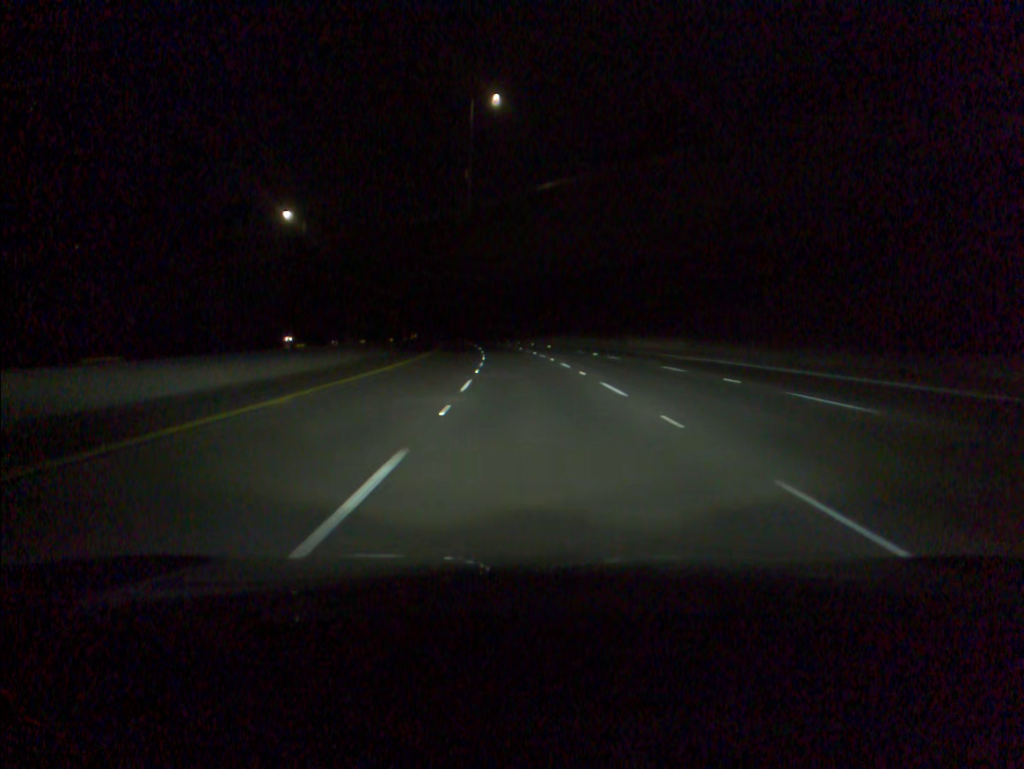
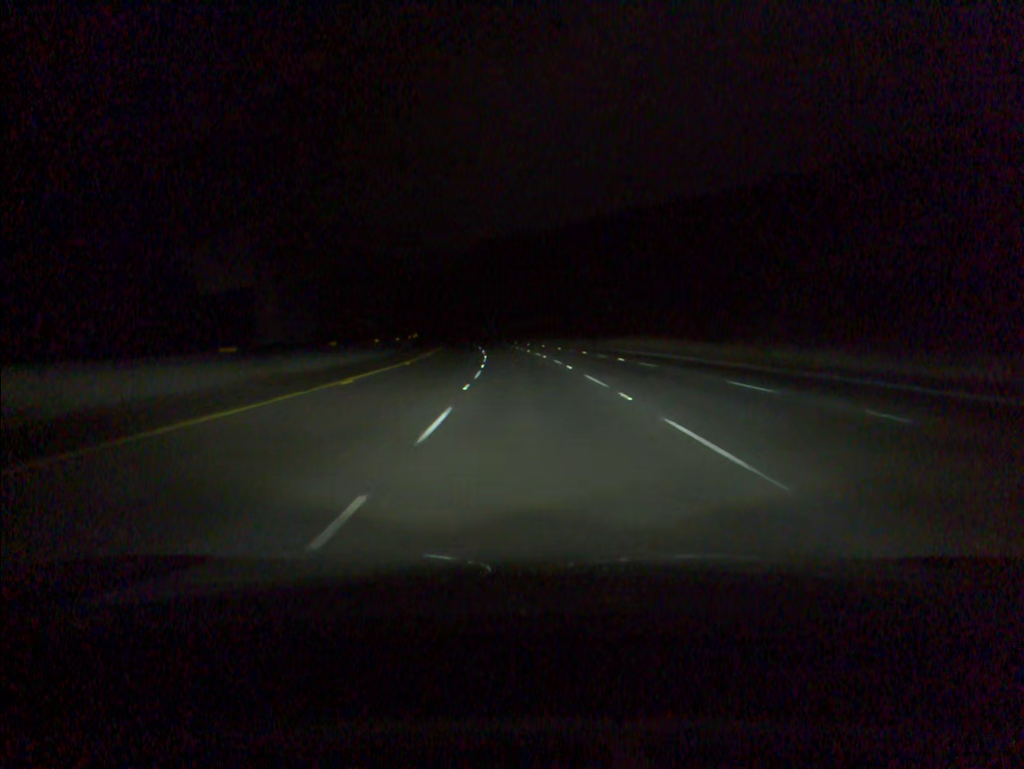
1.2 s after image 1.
(-0.9, +38.2) m; -3°
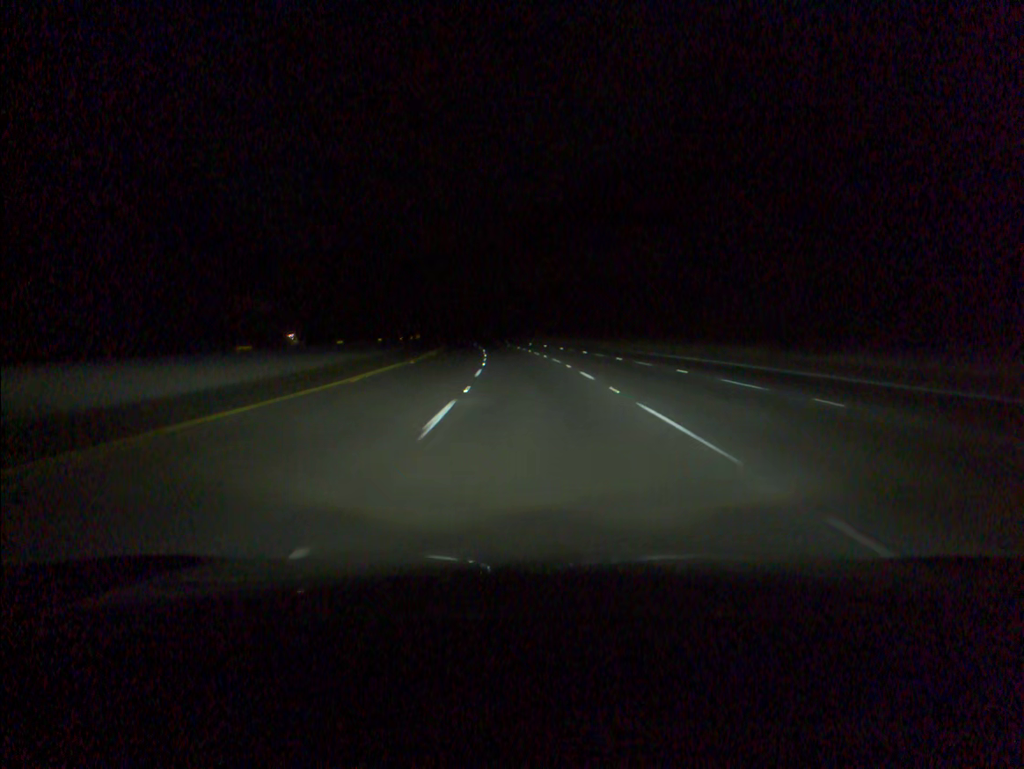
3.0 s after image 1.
(-1.6, +57.5) m; -4°
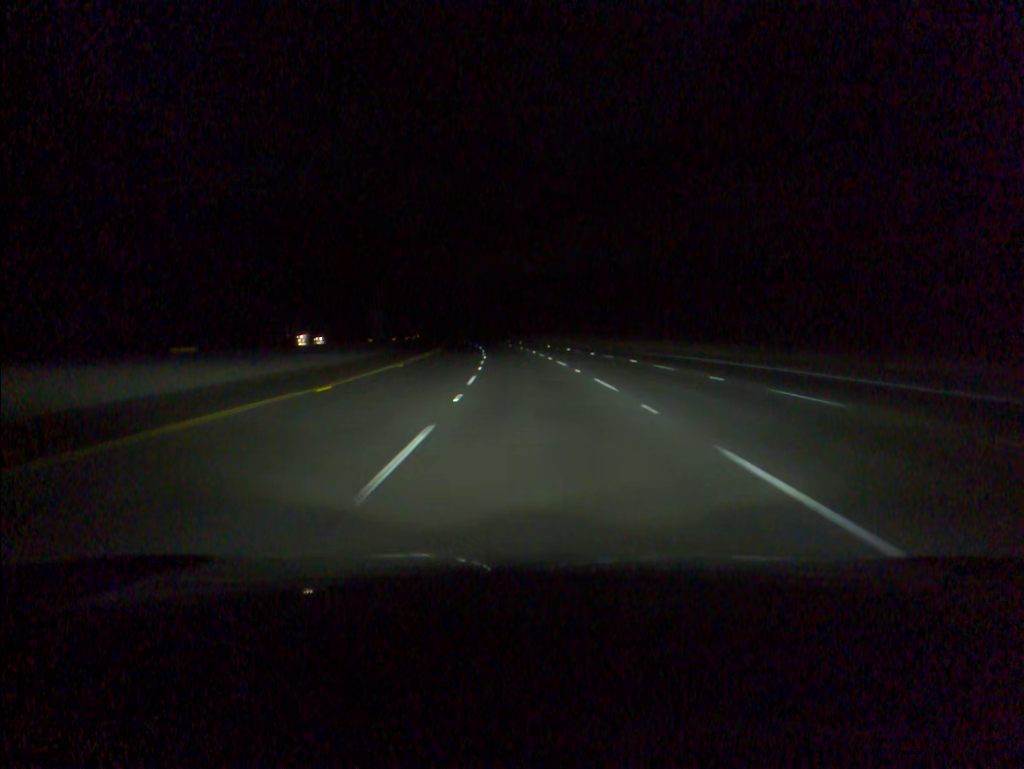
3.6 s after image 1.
(-0.2, +19.2) m; -1°
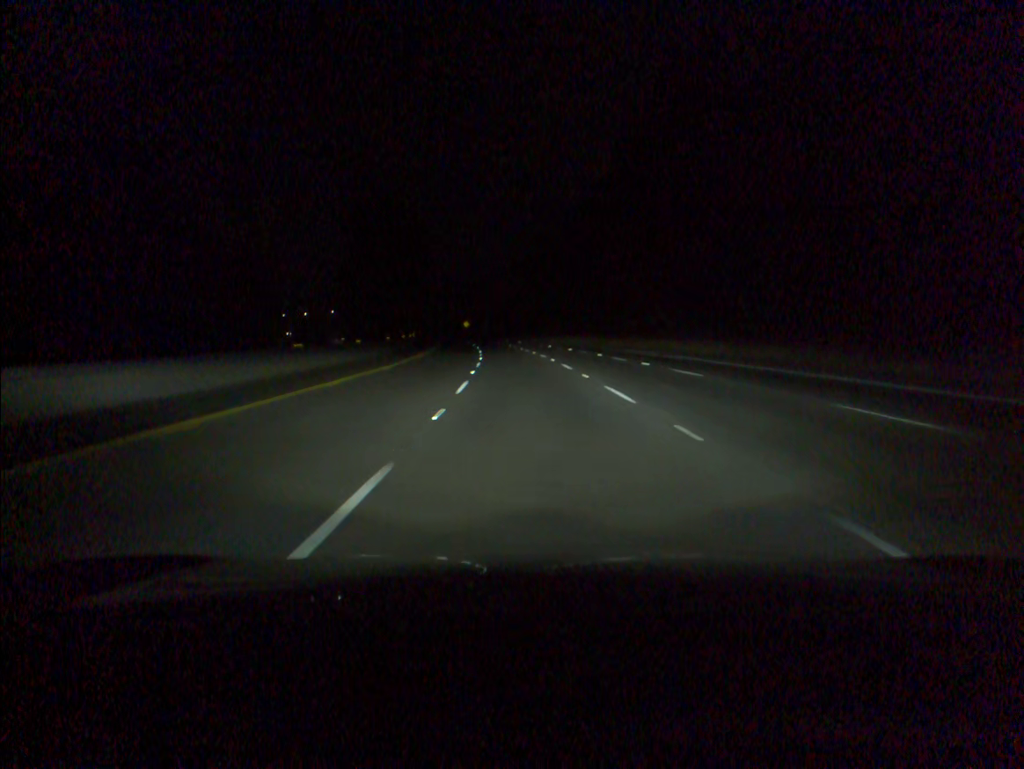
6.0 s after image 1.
(-3.6, +76.3) m; -5°
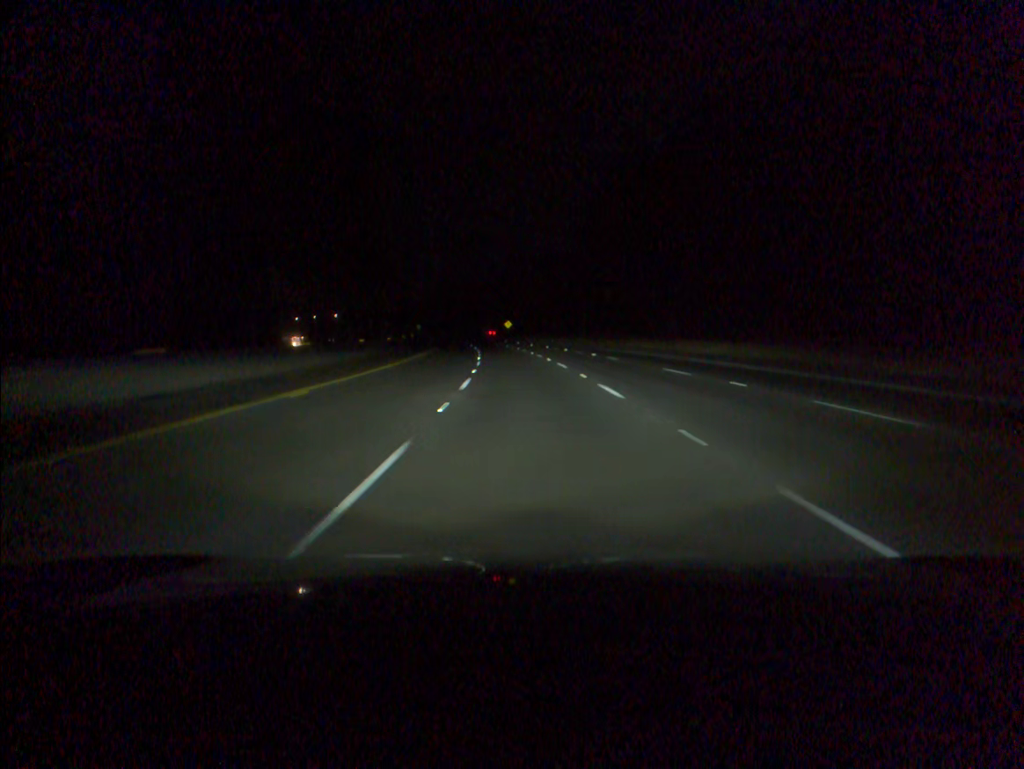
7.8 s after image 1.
(-2.1, +57.2) m; -4°
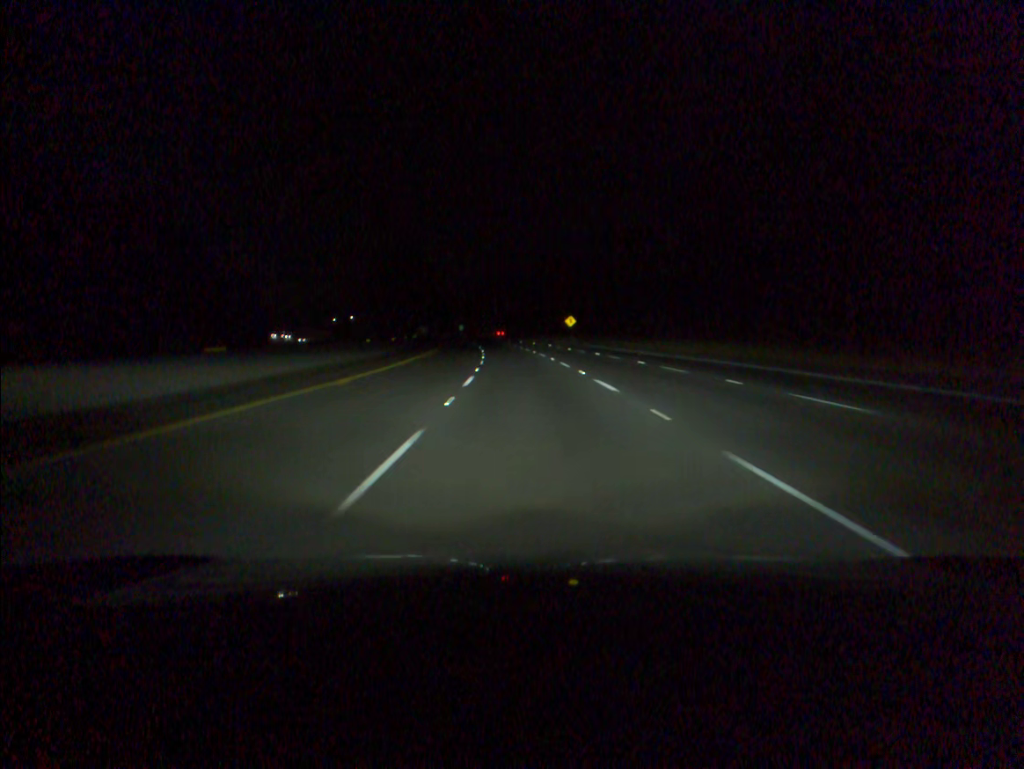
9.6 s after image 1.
(-2.1, +57.0) m; -4°
